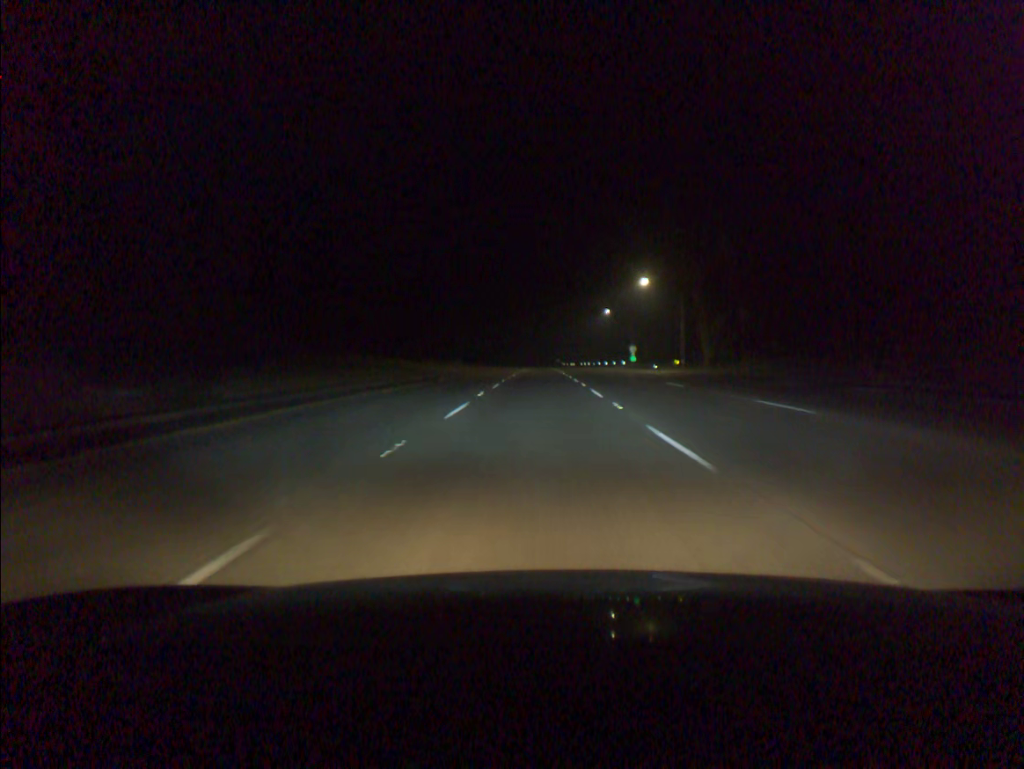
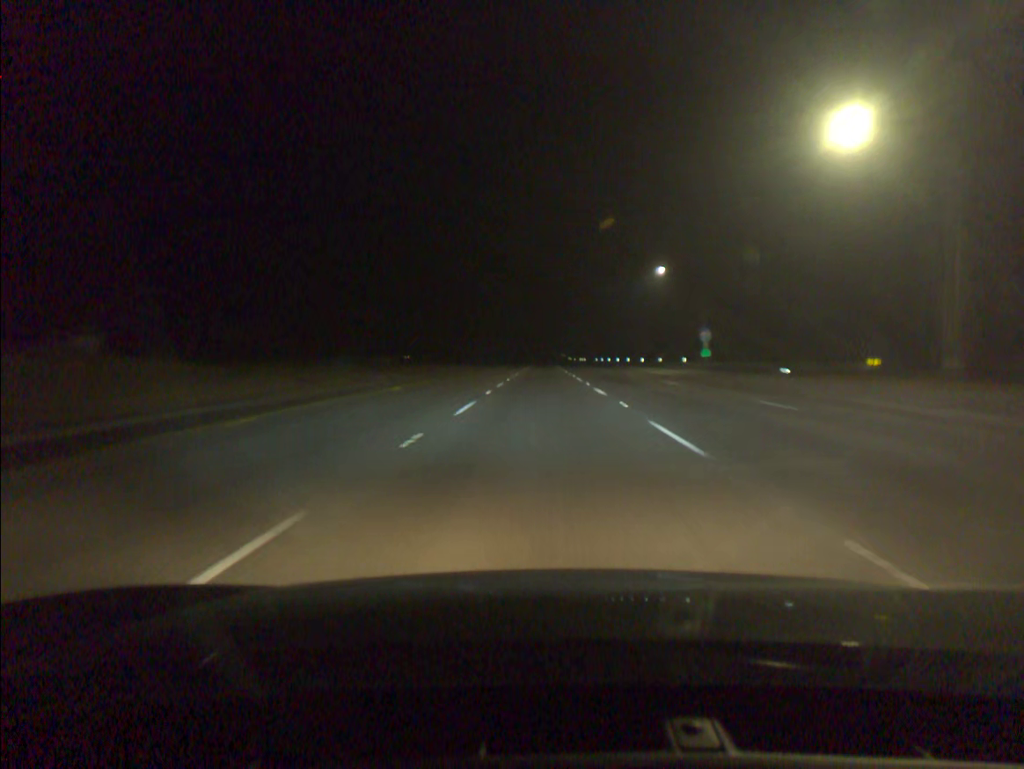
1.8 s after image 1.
(-0.2, +57.7) m; 0°
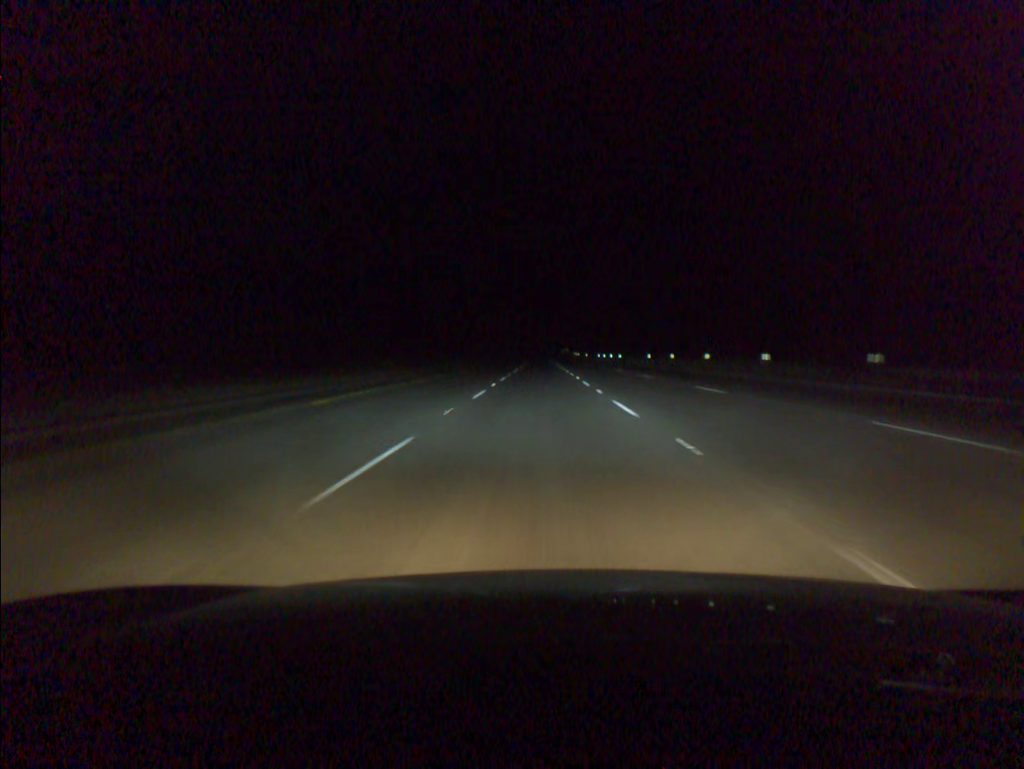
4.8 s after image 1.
(+0.3, +96.4) m; 0°
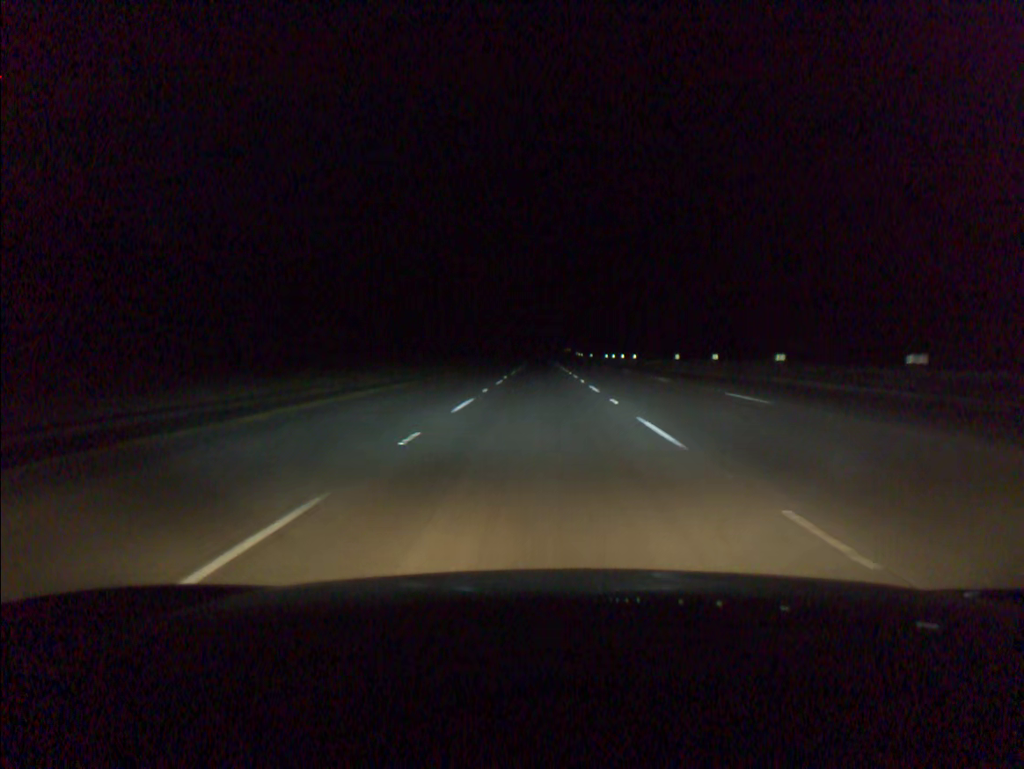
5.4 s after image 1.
(0.0, +19.3) m; 0°
